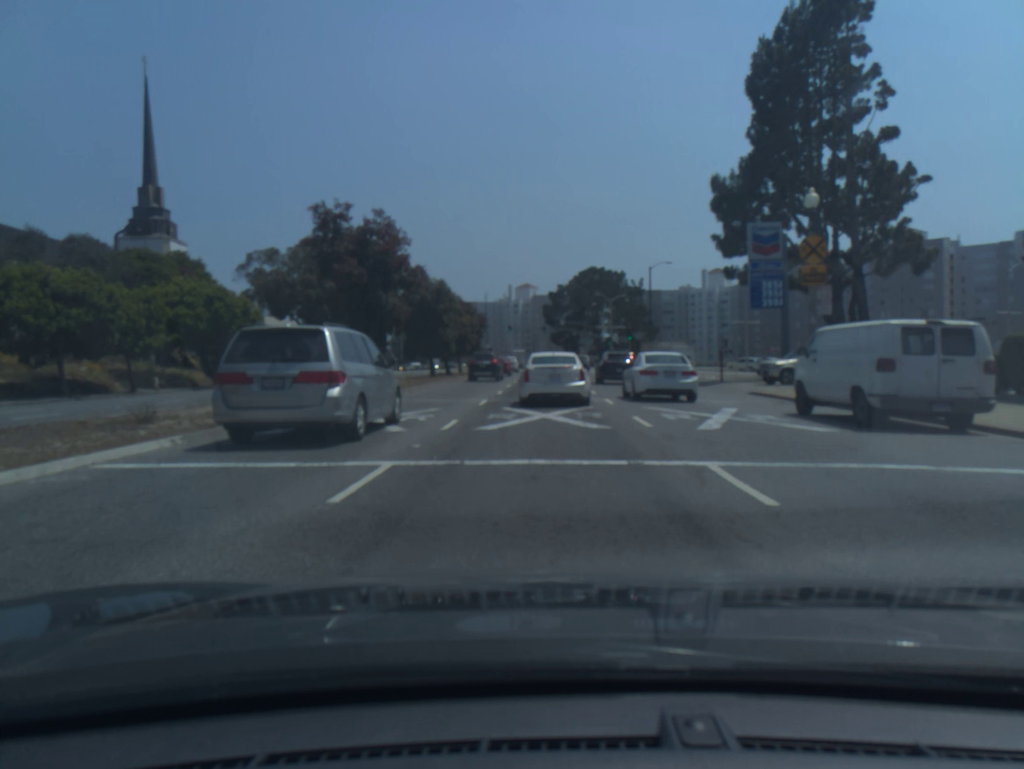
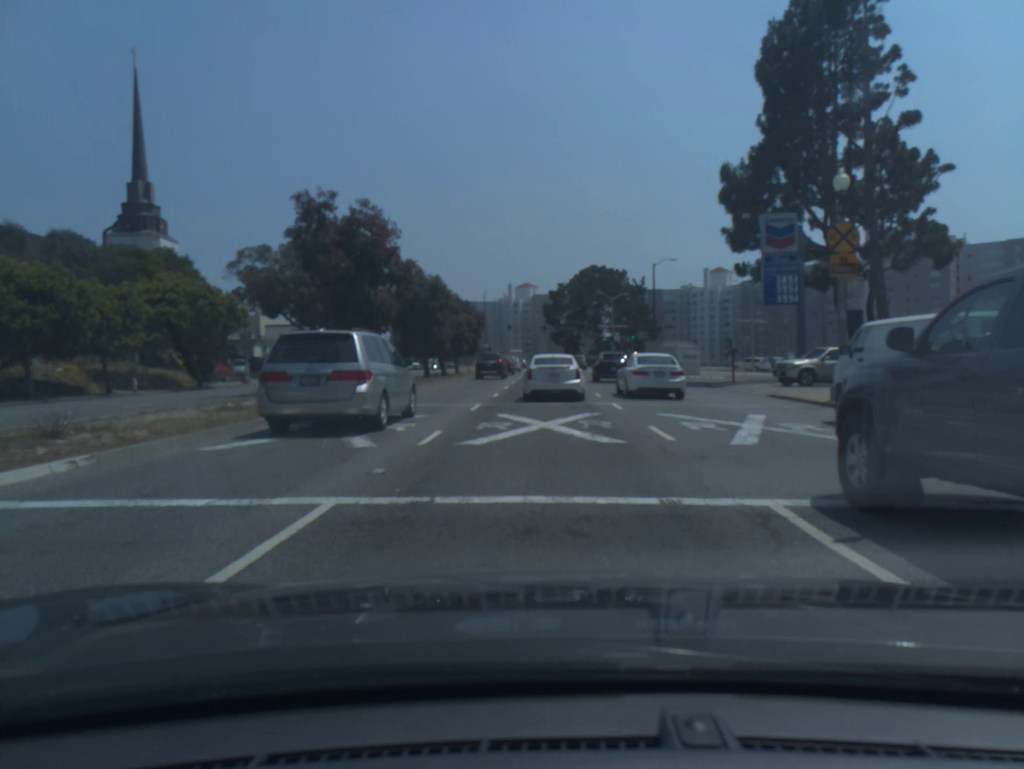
(0.0, +2.4) m; 0°
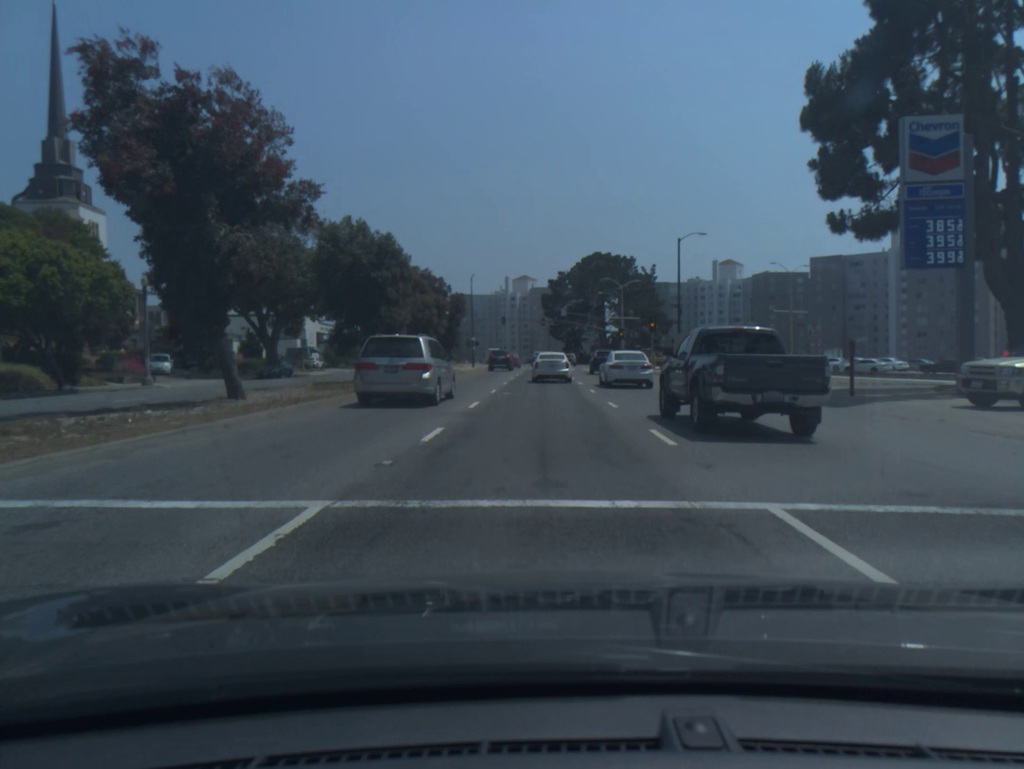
(+0.1, +14.8) m; 0°
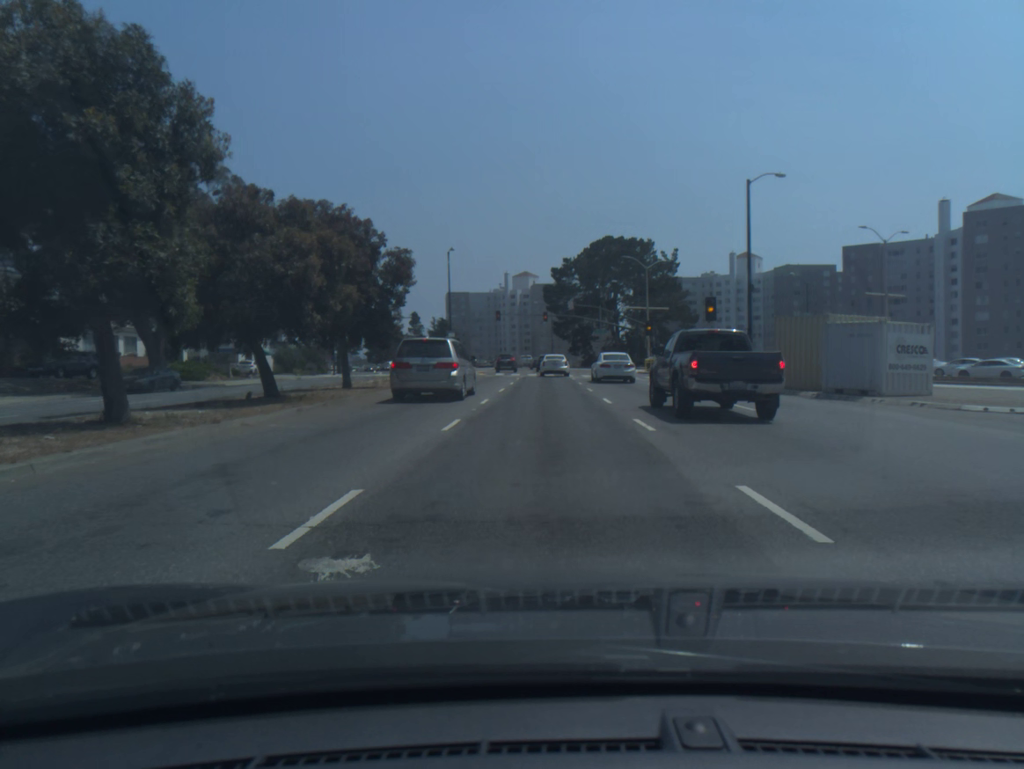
(0.0, +21.2) m; 0°
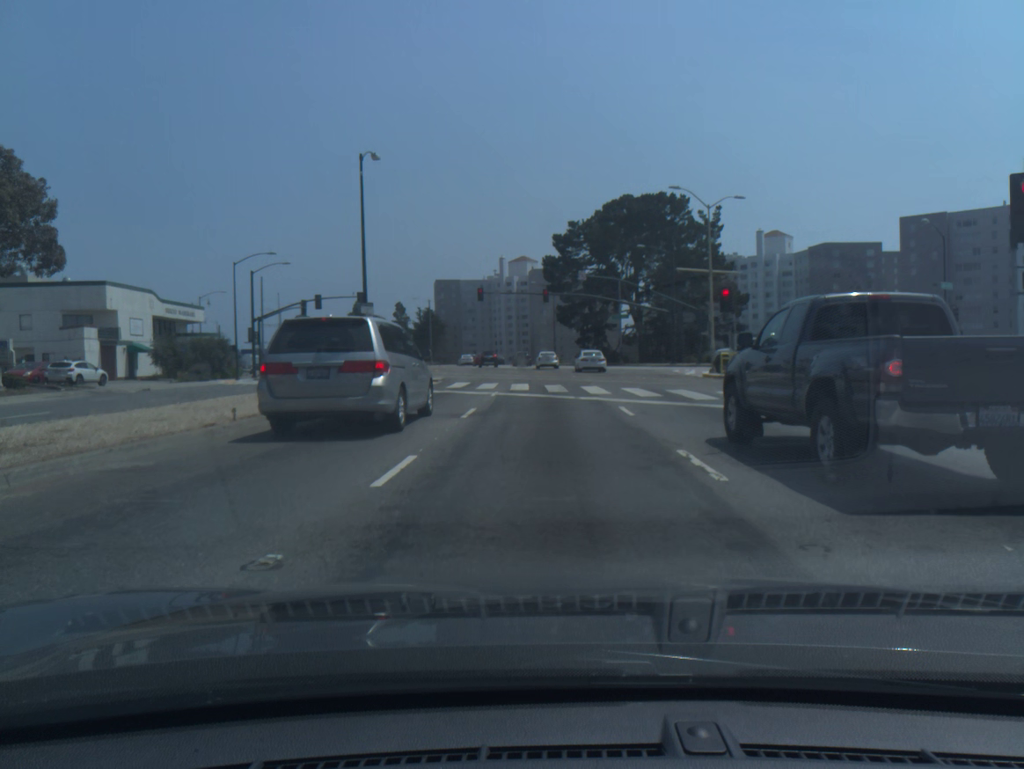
(0.0, +28.0) m; 0°
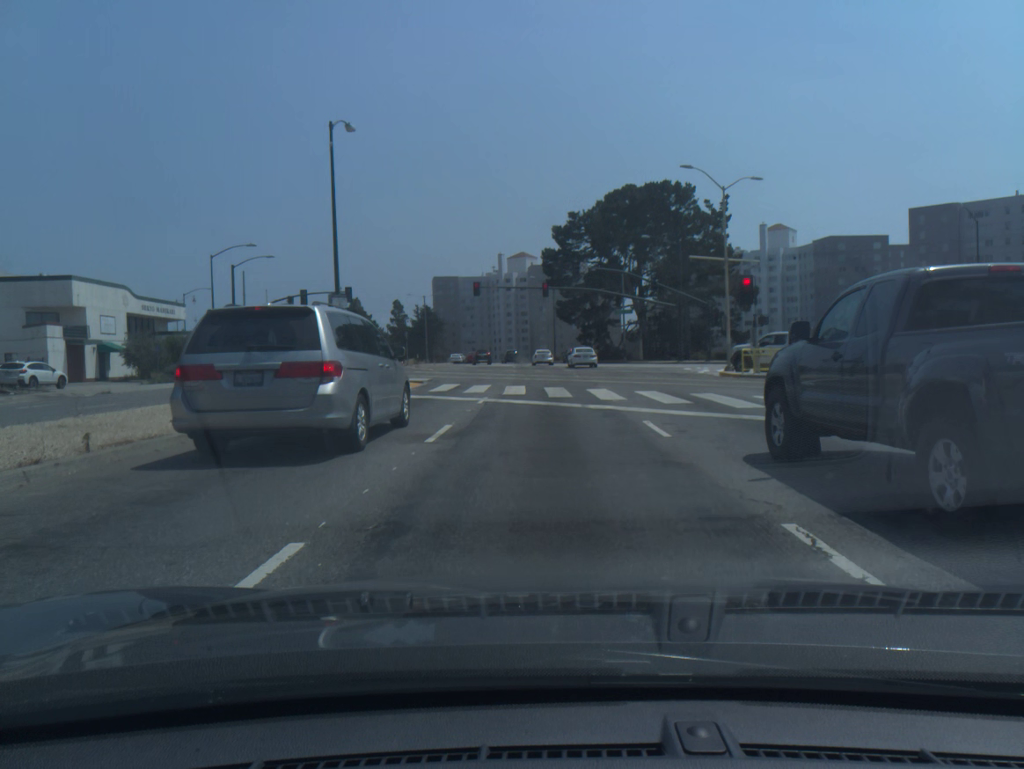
(0.0, +4.4) m; 0°
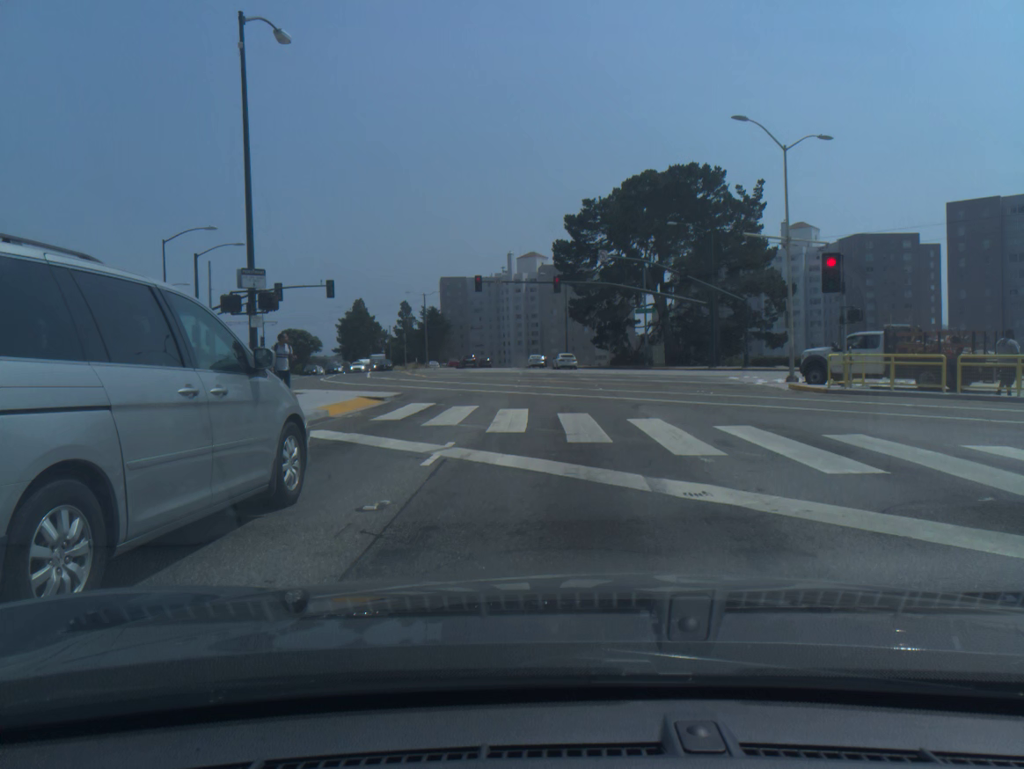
(0.0, +9.4) m; -1°
